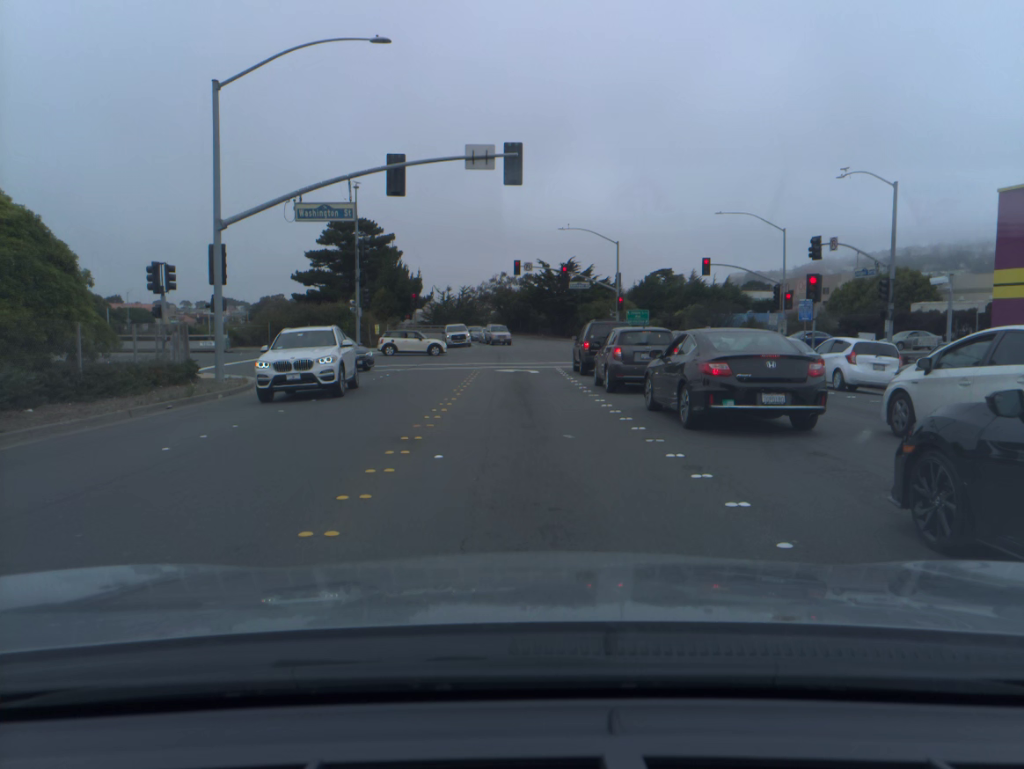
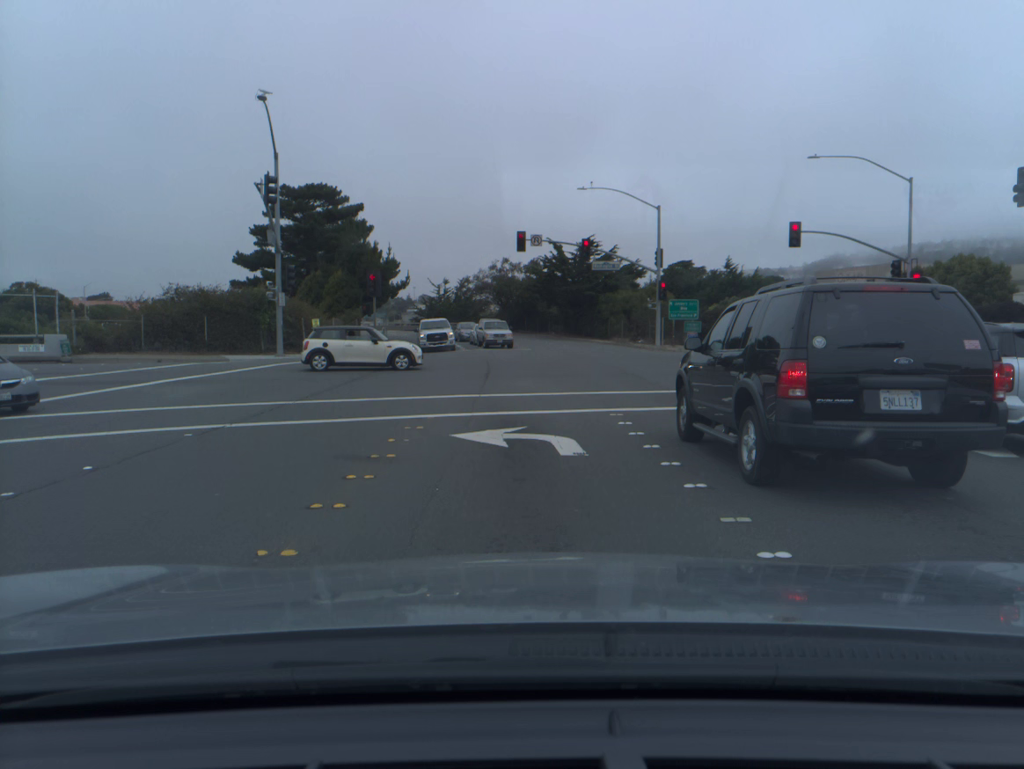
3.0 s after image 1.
(-0.1, +19.2) m; -1°
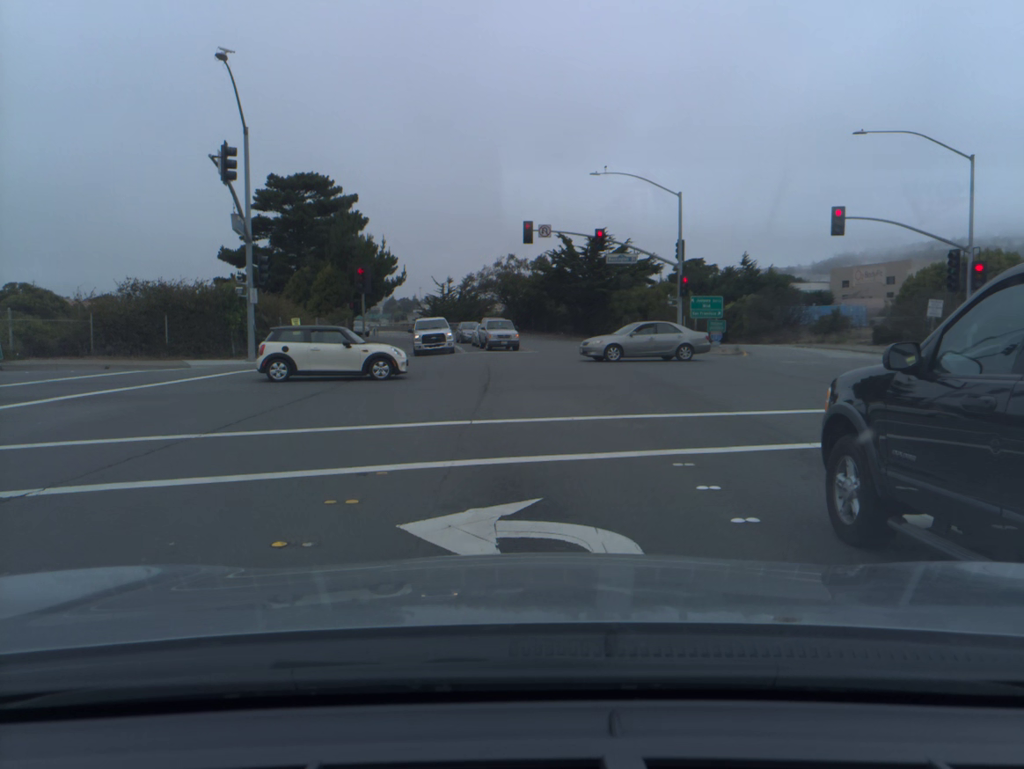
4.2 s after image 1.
(0.0, +5.0) m; 0°
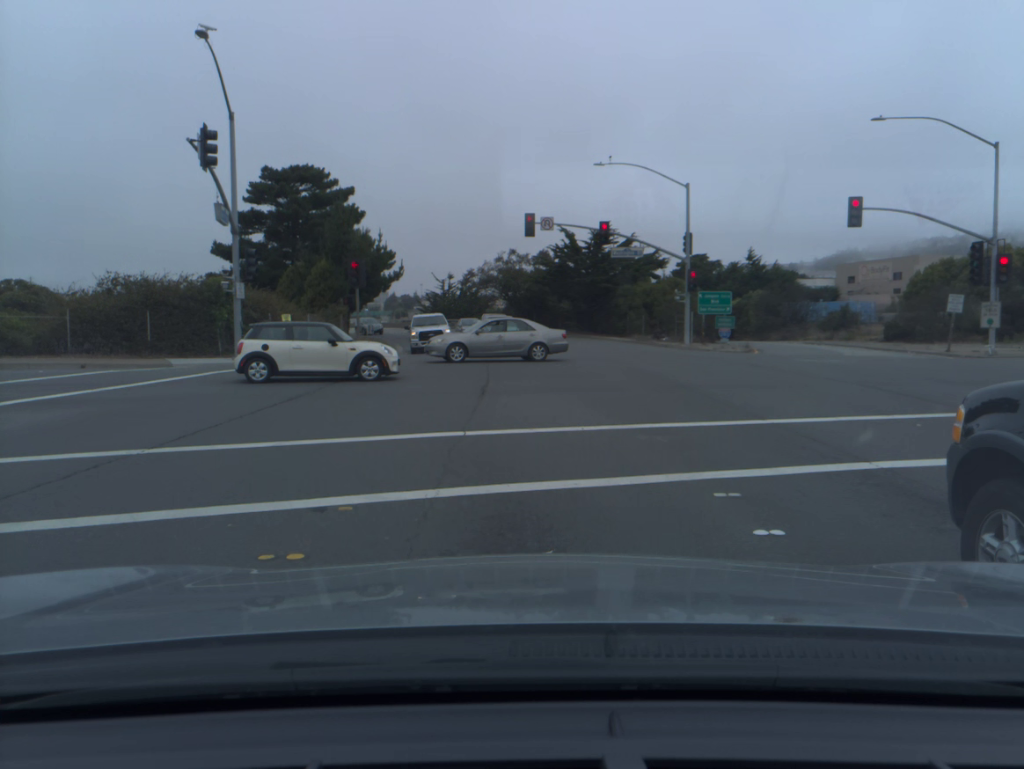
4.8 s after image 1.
(0.0, +1.7) m; 0°
